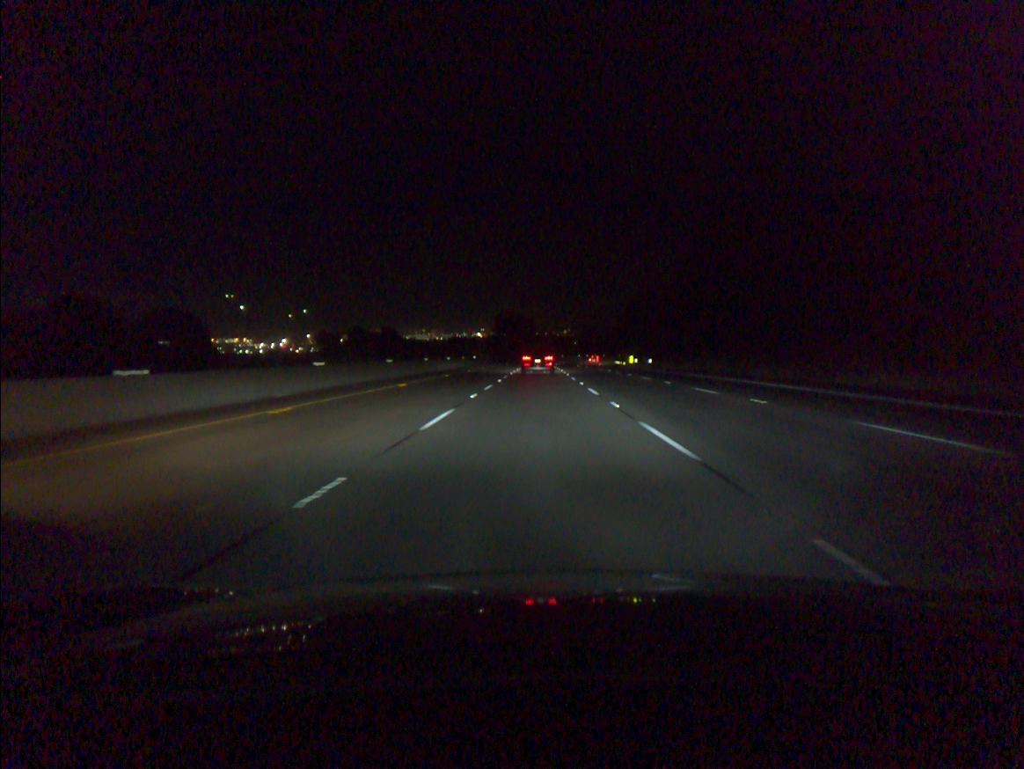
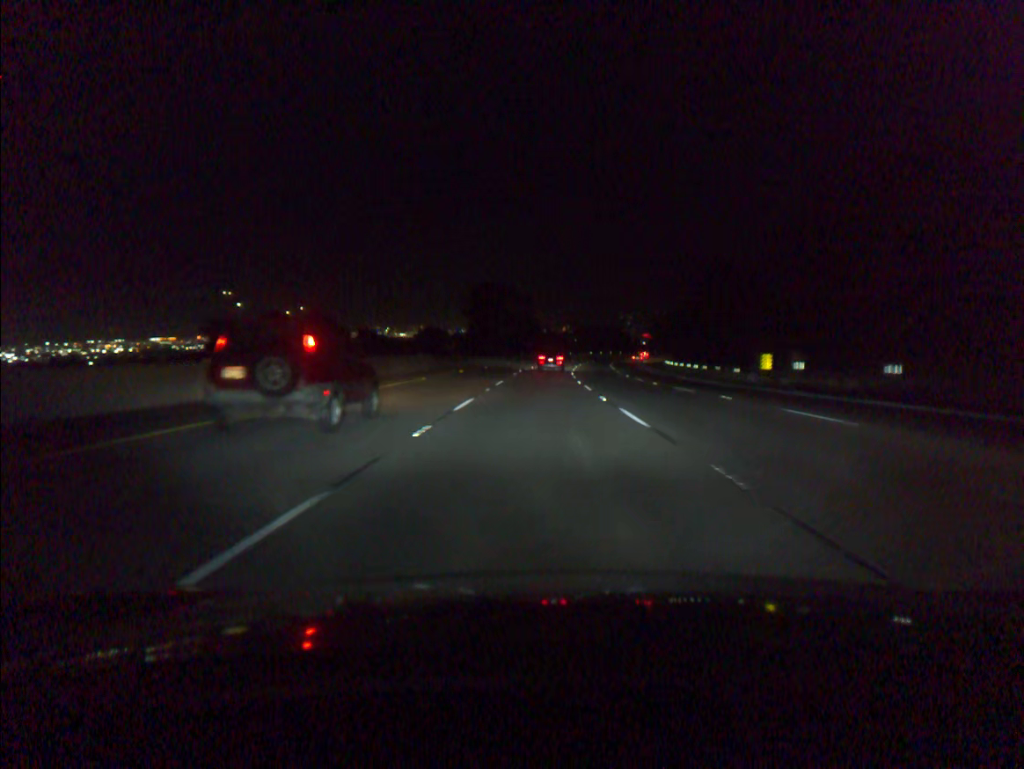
(-0.2, +68.8) m; 0°
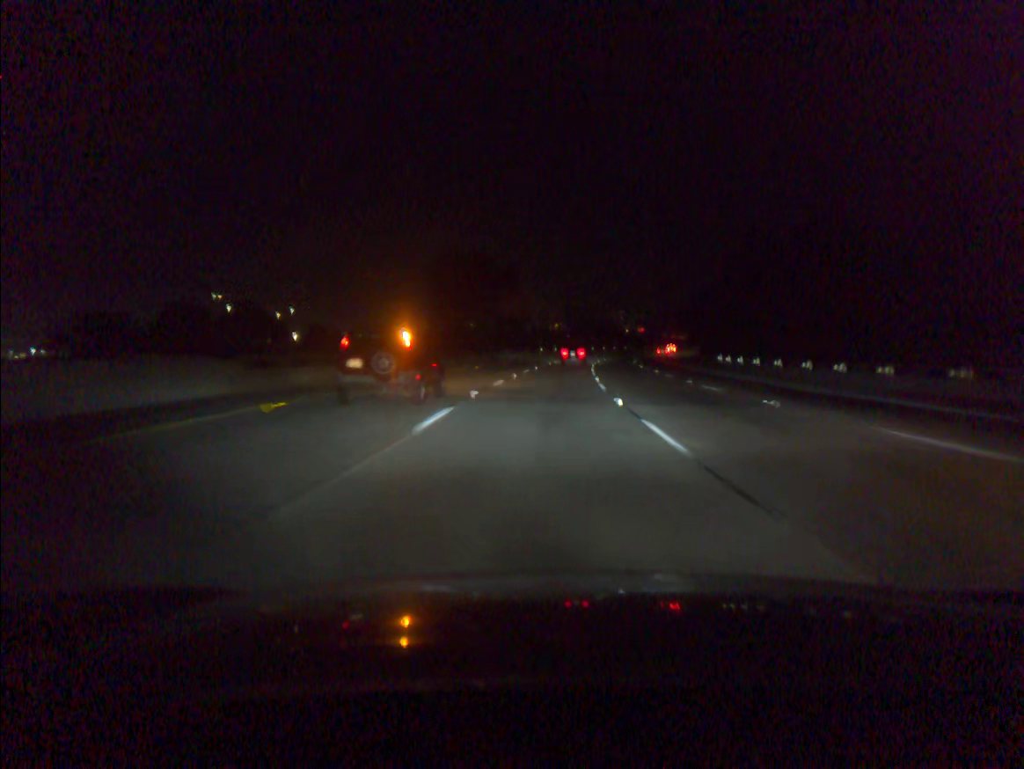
(+0.1, +34.4) m; +1°
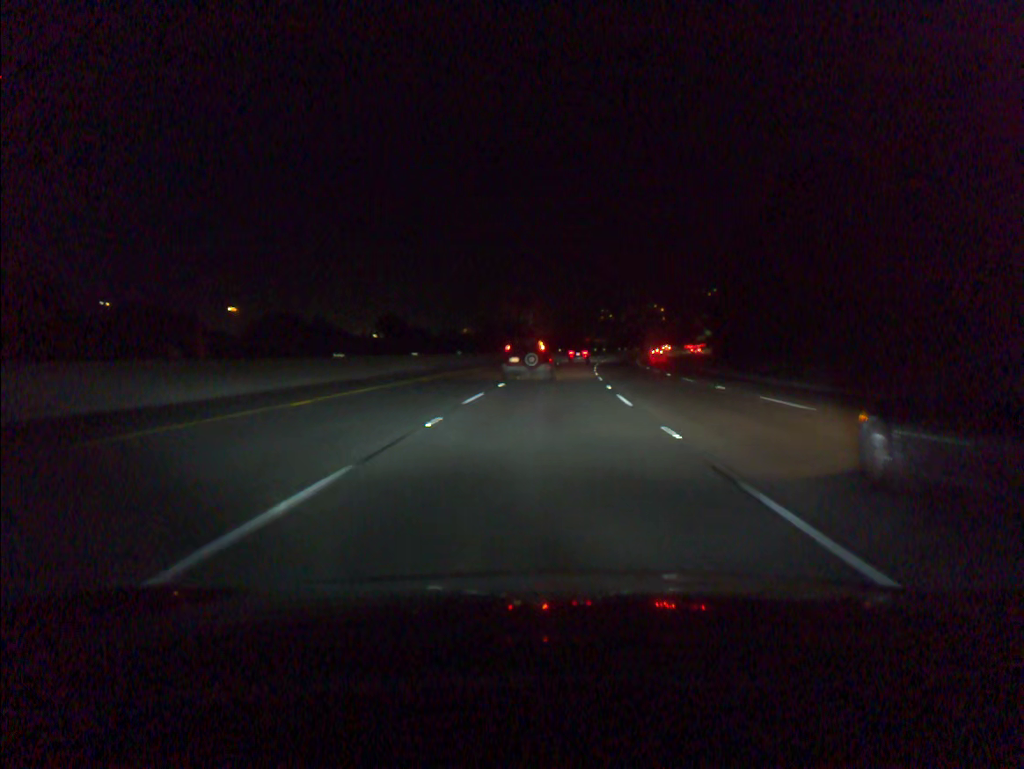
(+4.5, +85.6) m; +6°
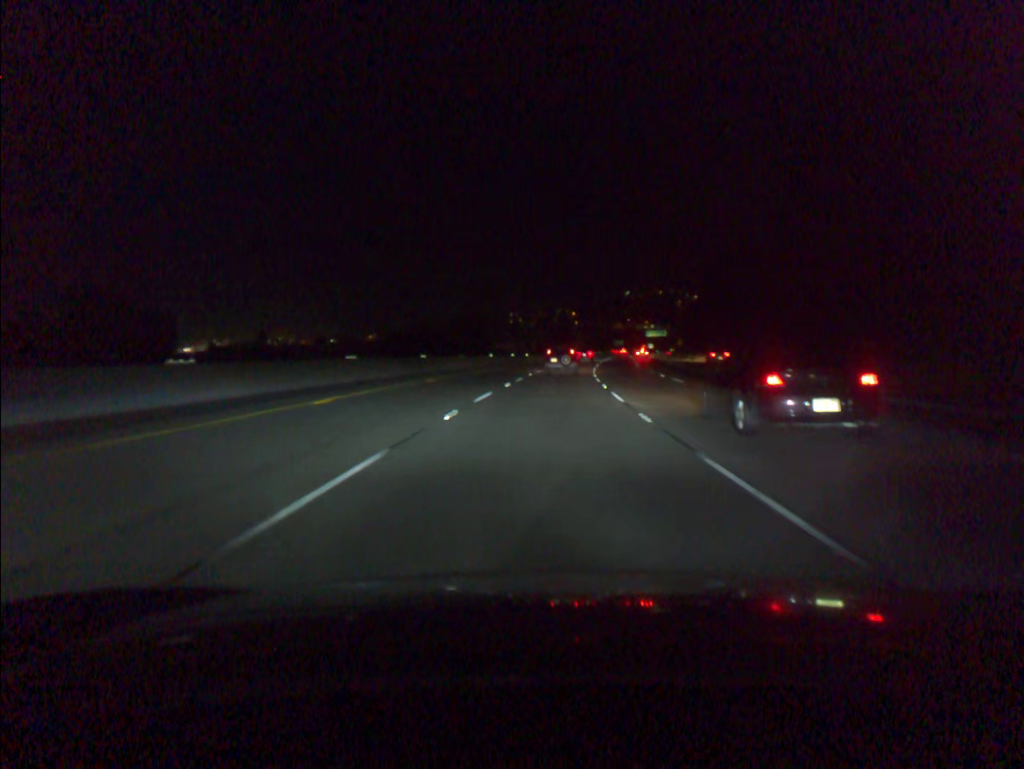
(+5.0, +85.5) m; +7°
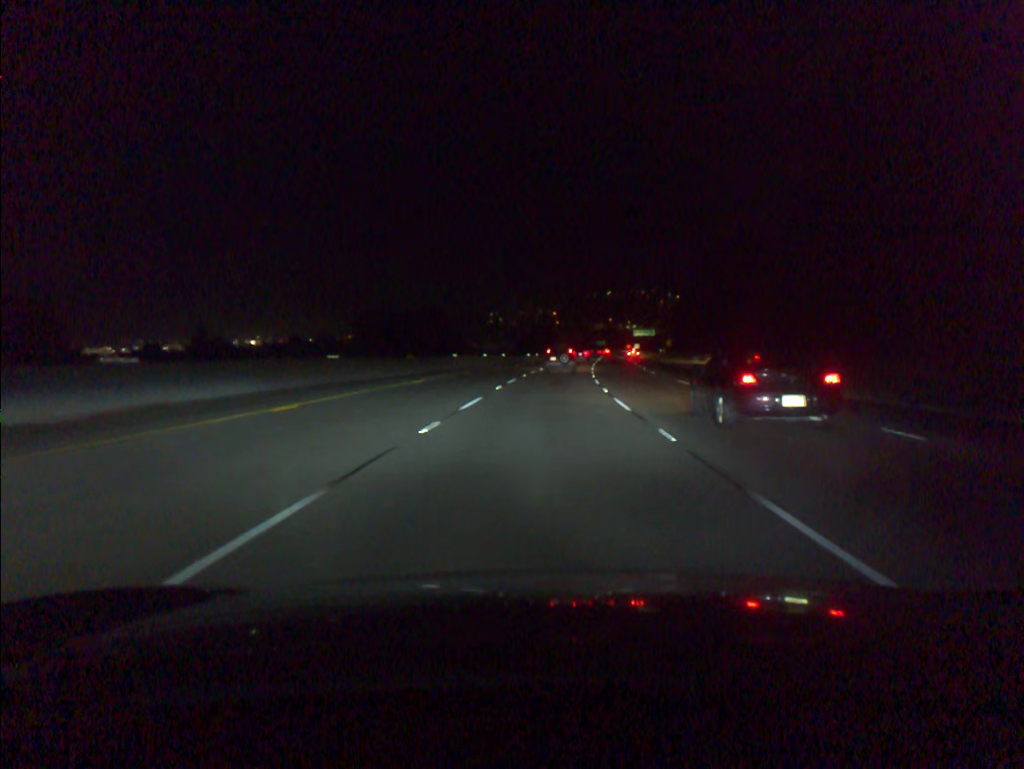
(+0.2, +17.1) m; +1°
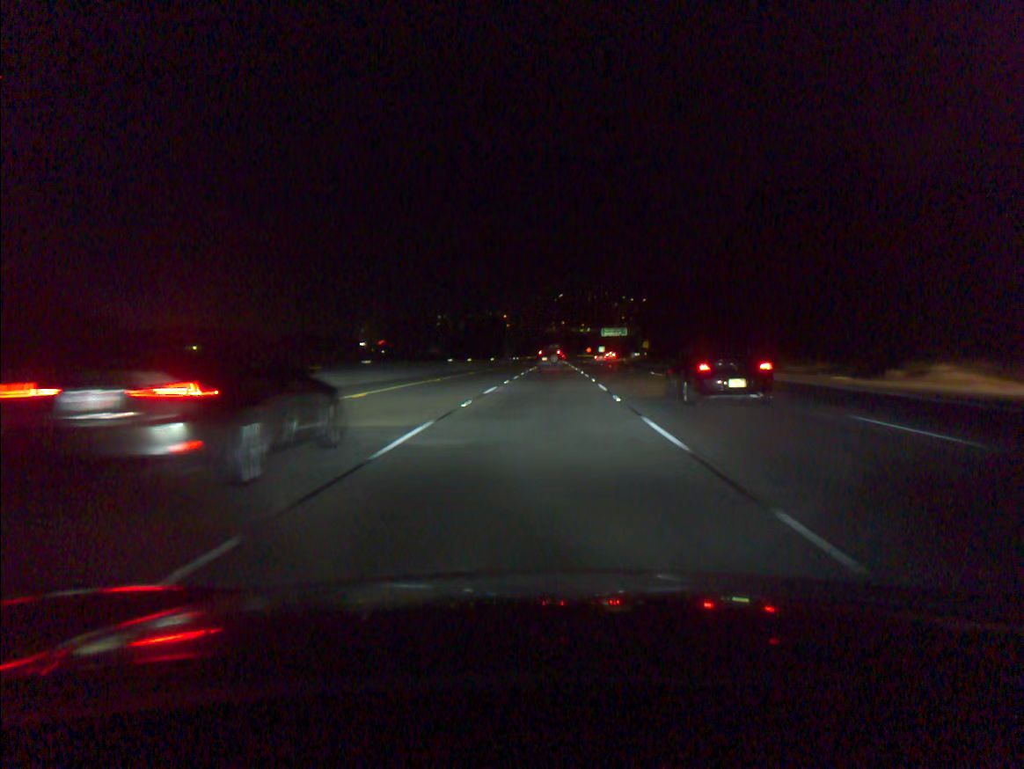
(+1.7, +51.5) m; +4°
